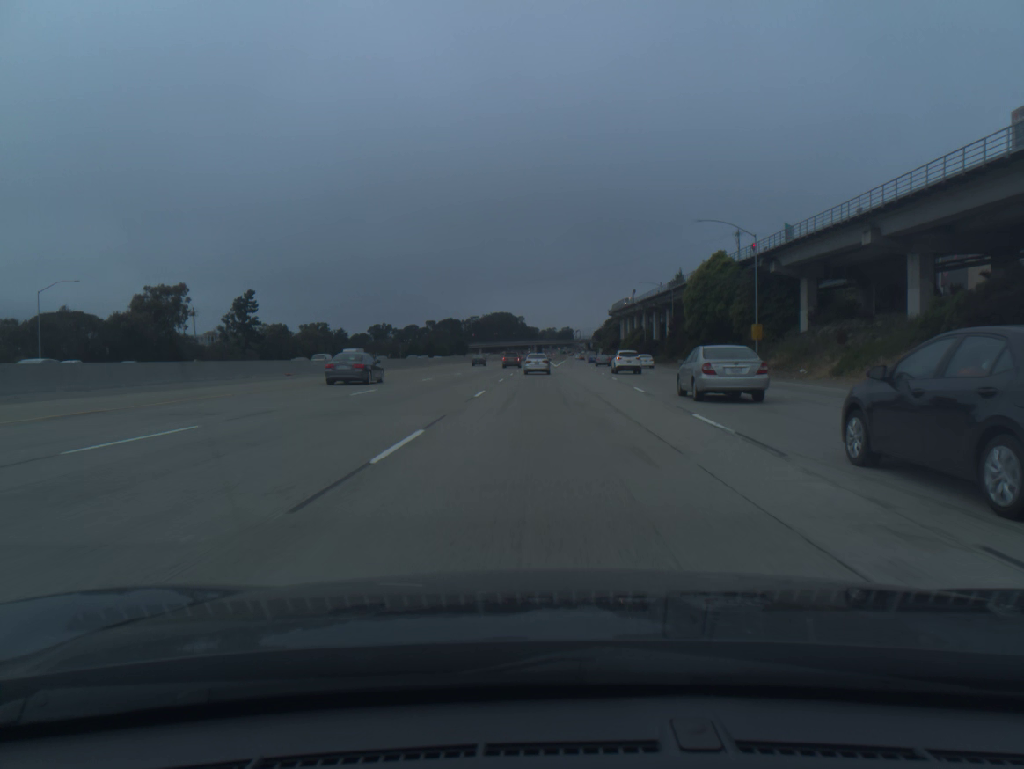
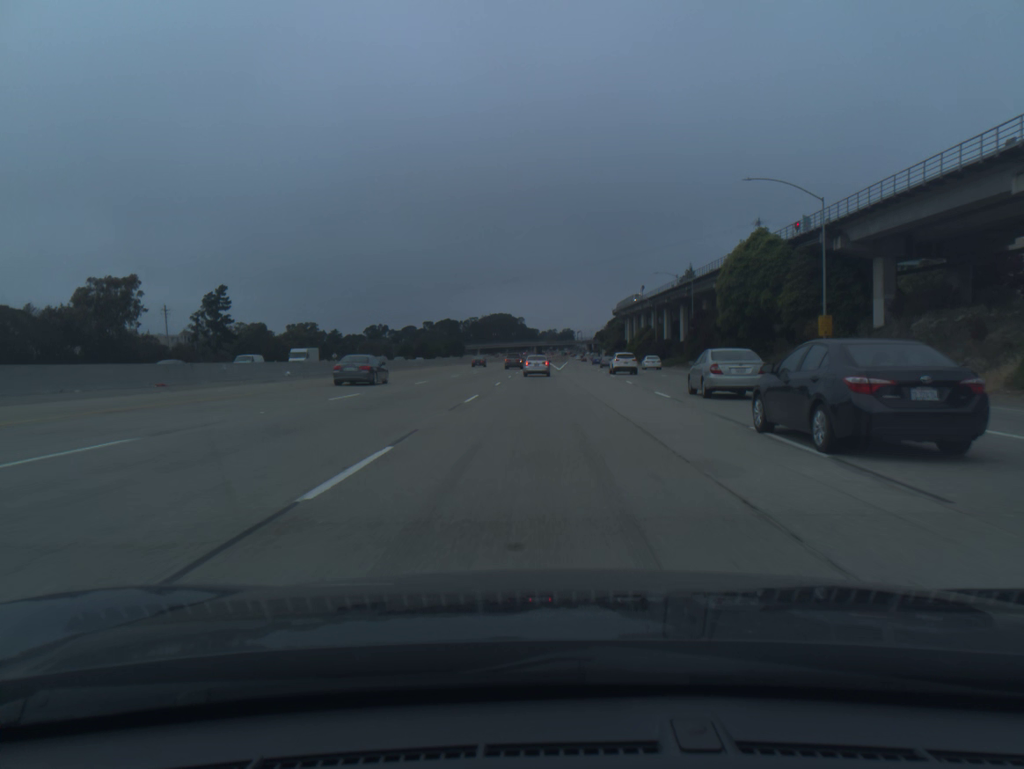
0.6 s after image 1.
(0.0, +16.8) m; 0°
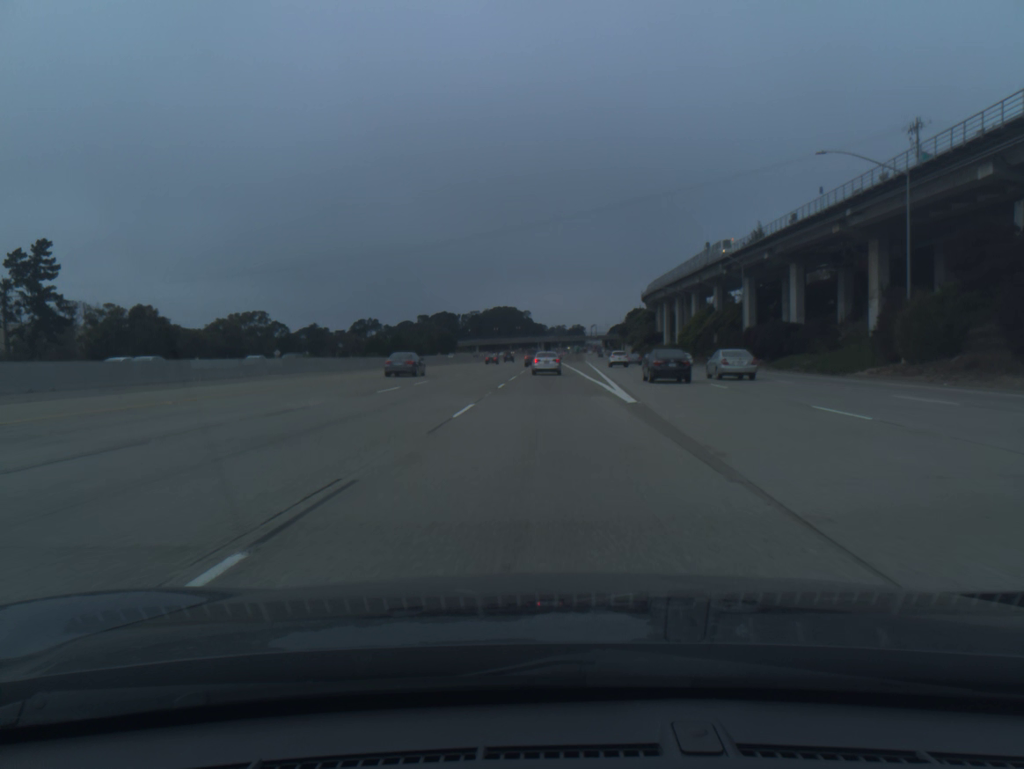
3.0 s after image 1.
(-0.2, +62.8) m; -1°
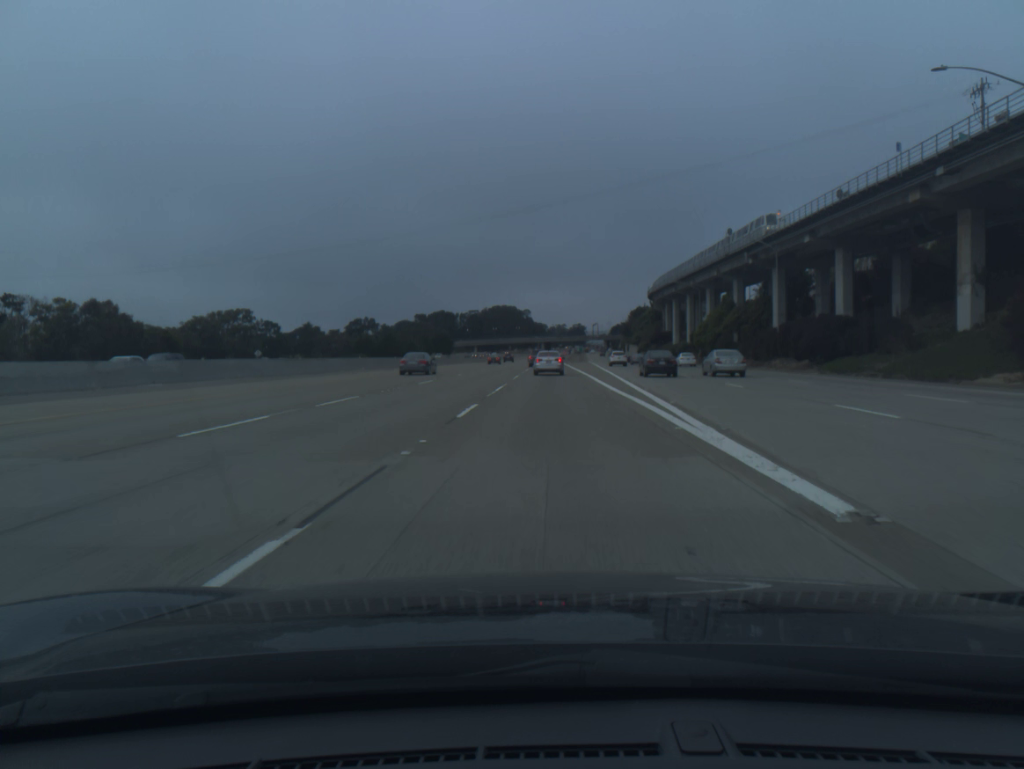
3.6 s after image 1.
(0.0, +14.0) m; 0°
